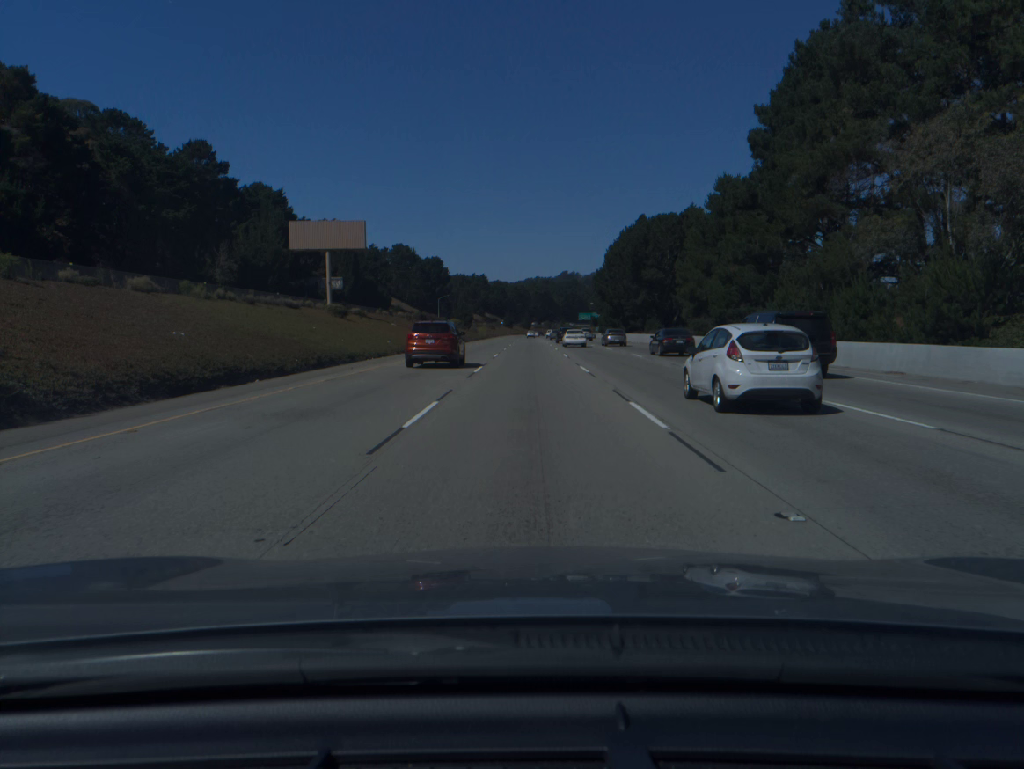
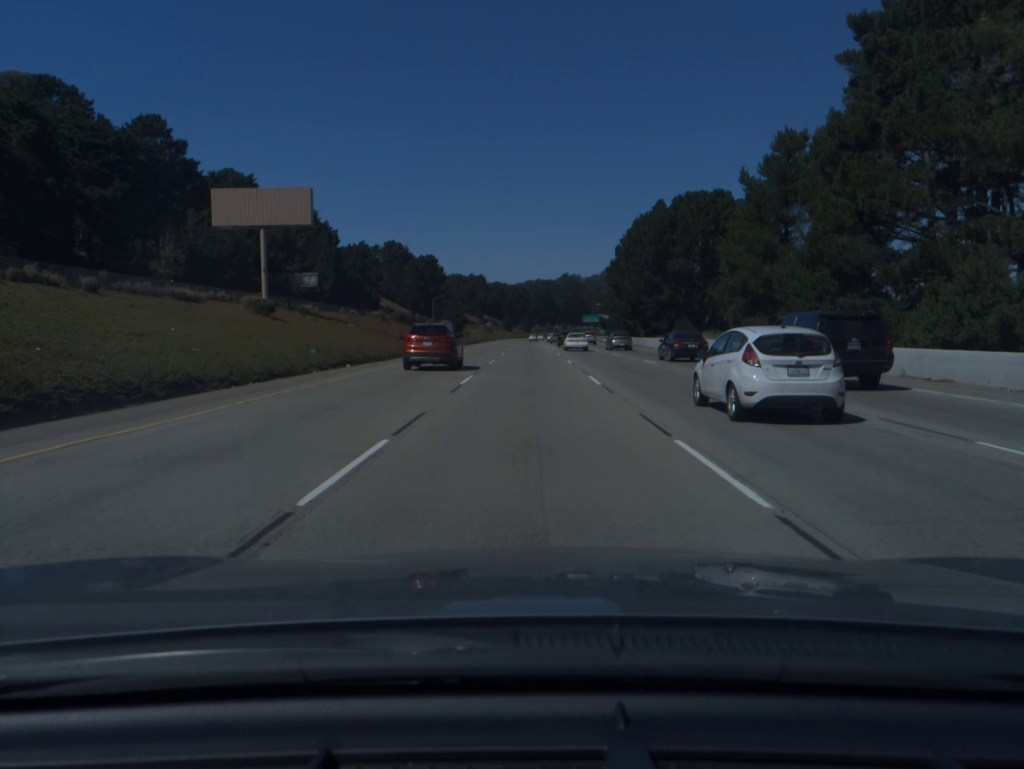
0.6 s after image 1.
(0.0, +19.4) m; 0°
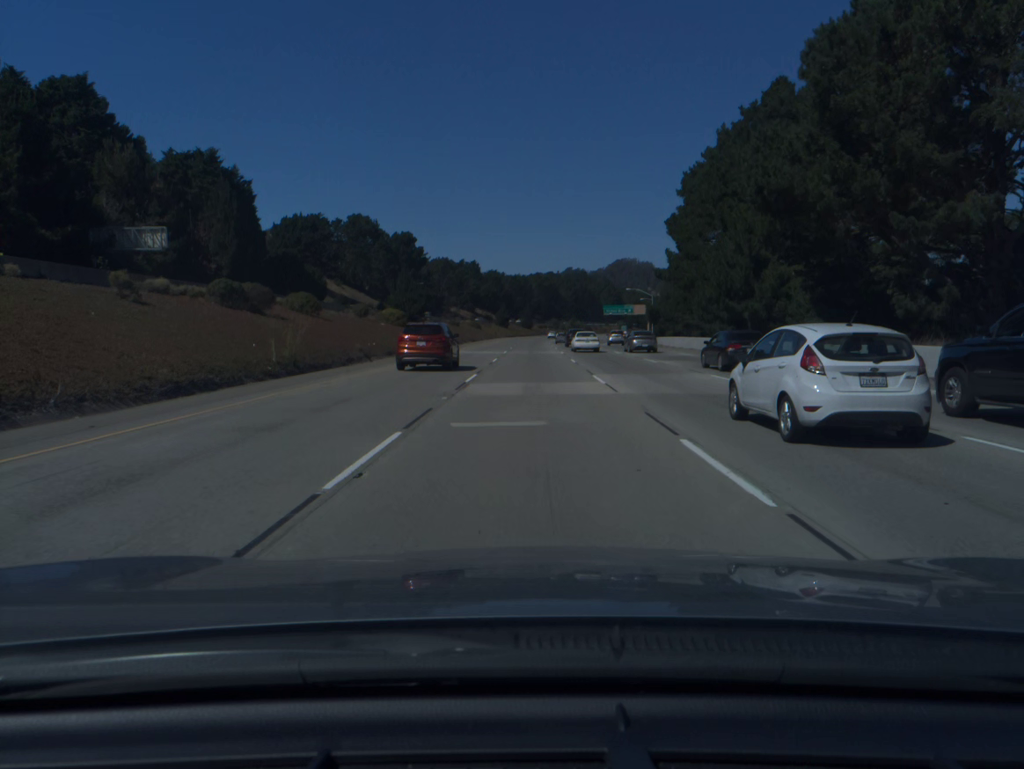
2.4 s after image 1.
(-0.1, +58.1) m; 0°
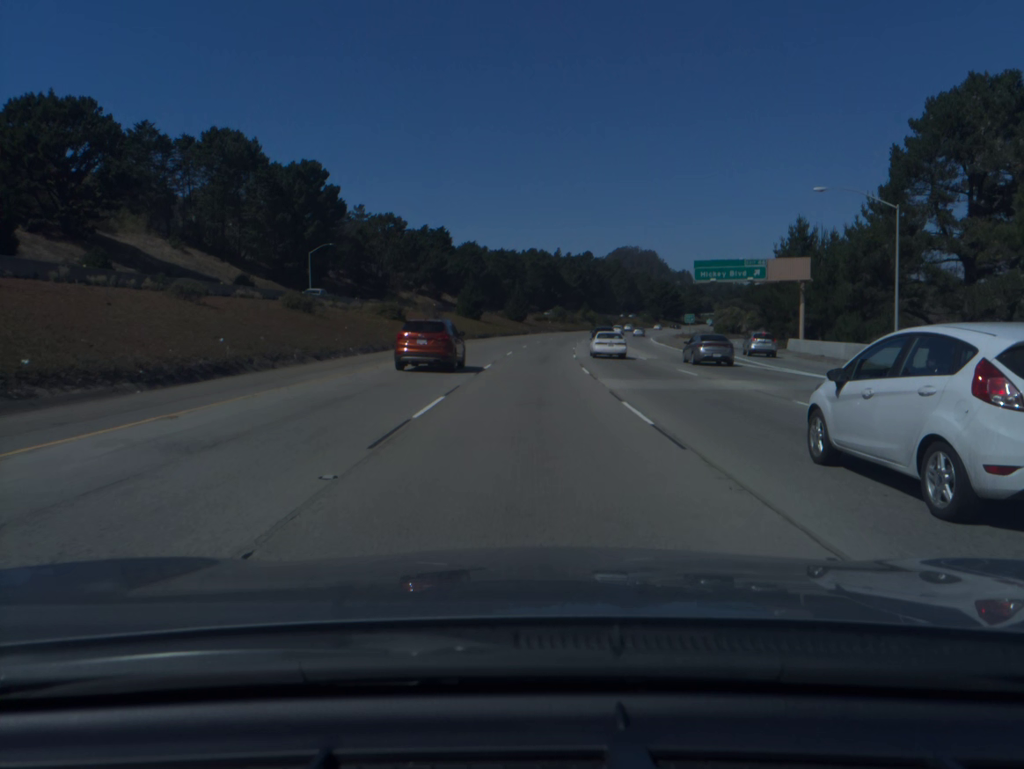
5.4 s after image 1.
(+0.3, +96.5) m; 0°
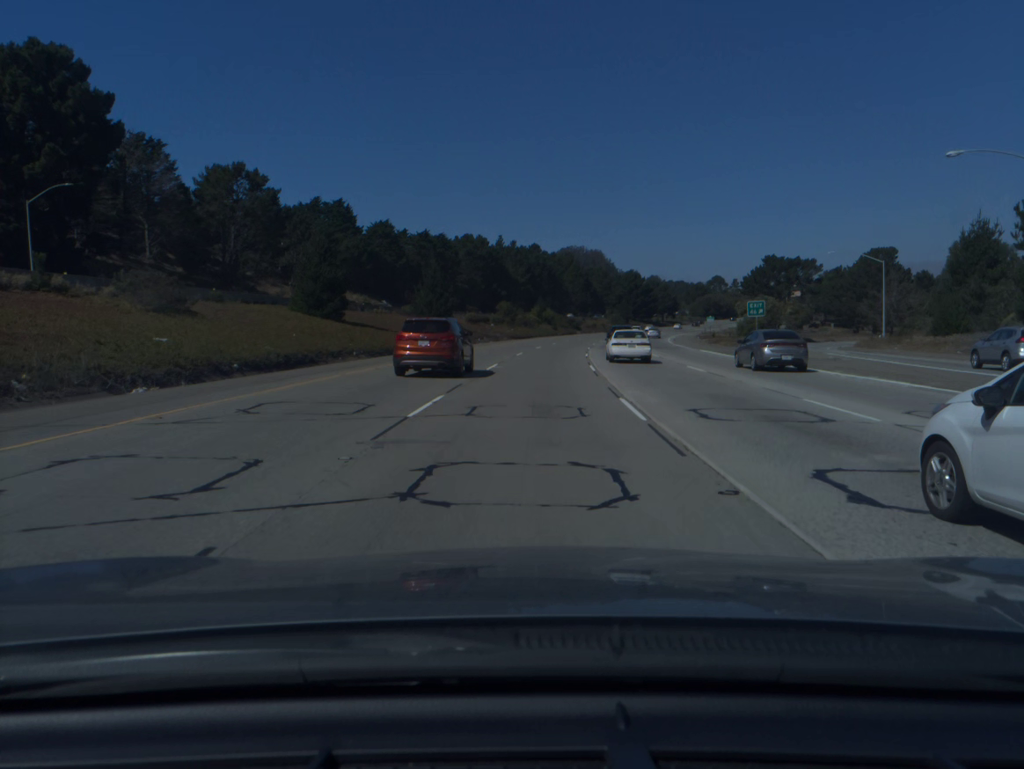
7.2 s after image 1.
(+1.4, +58.3) m; +4°
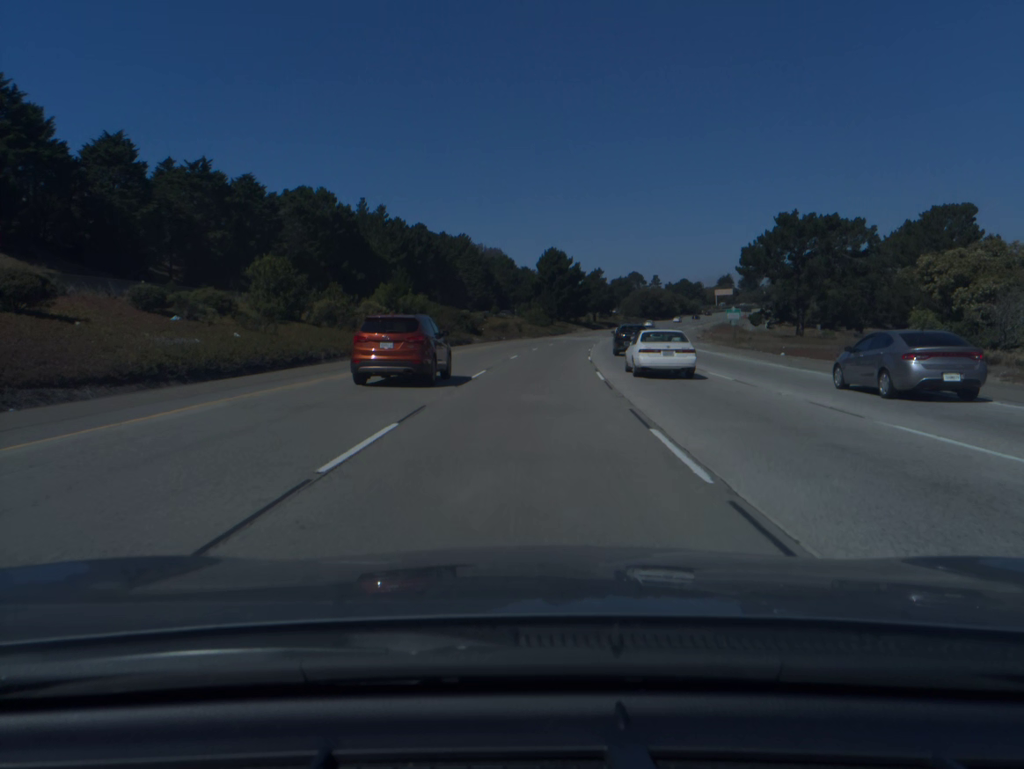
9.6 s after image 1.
(+4.8, +77.7) m; +7°
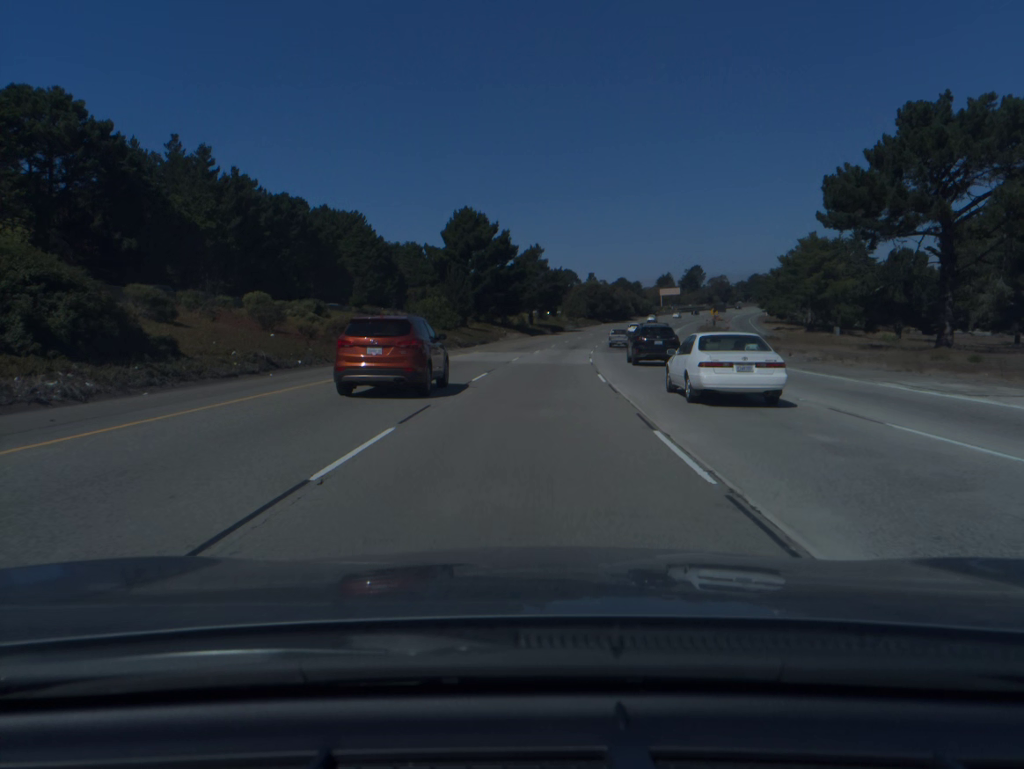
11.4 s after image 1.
(+2.8, +58.2) m; +5°
